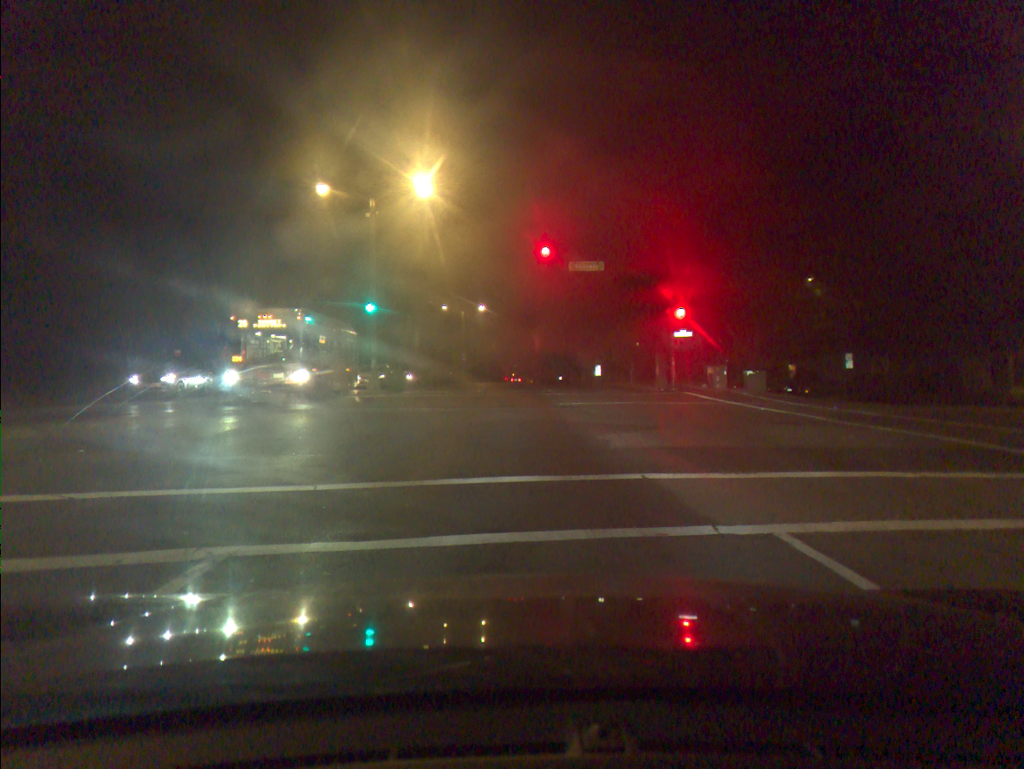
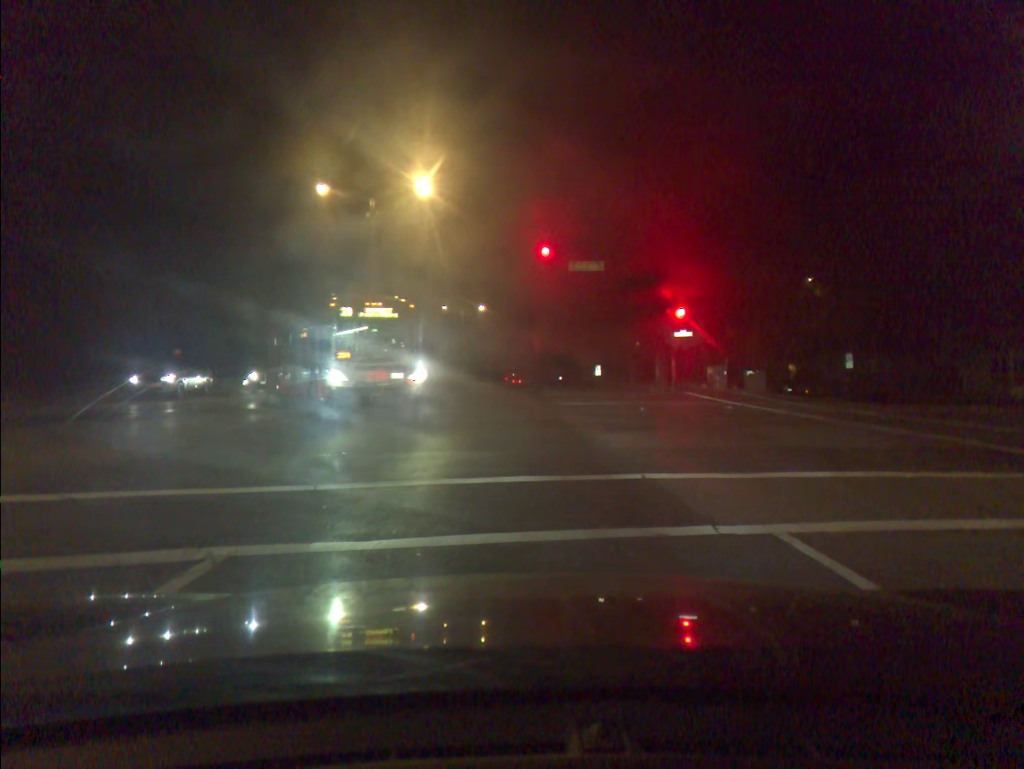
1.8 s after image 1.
(0.0, 0.0) m; 0°
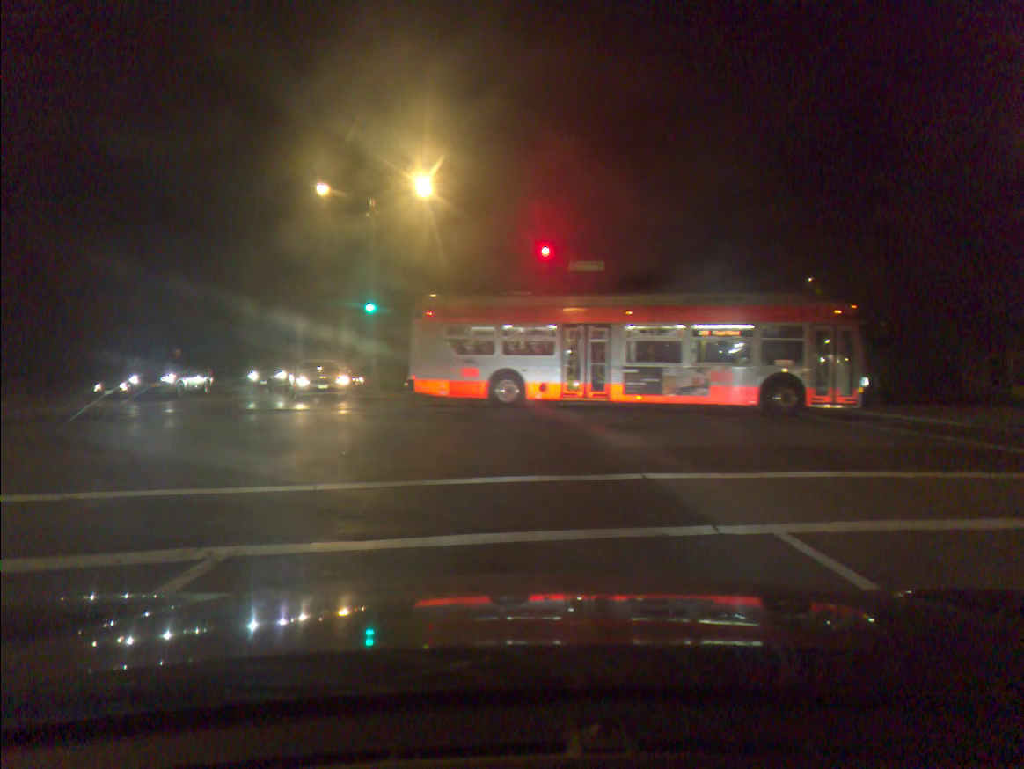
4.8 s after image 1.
(0.0, -0.1) m; 0°
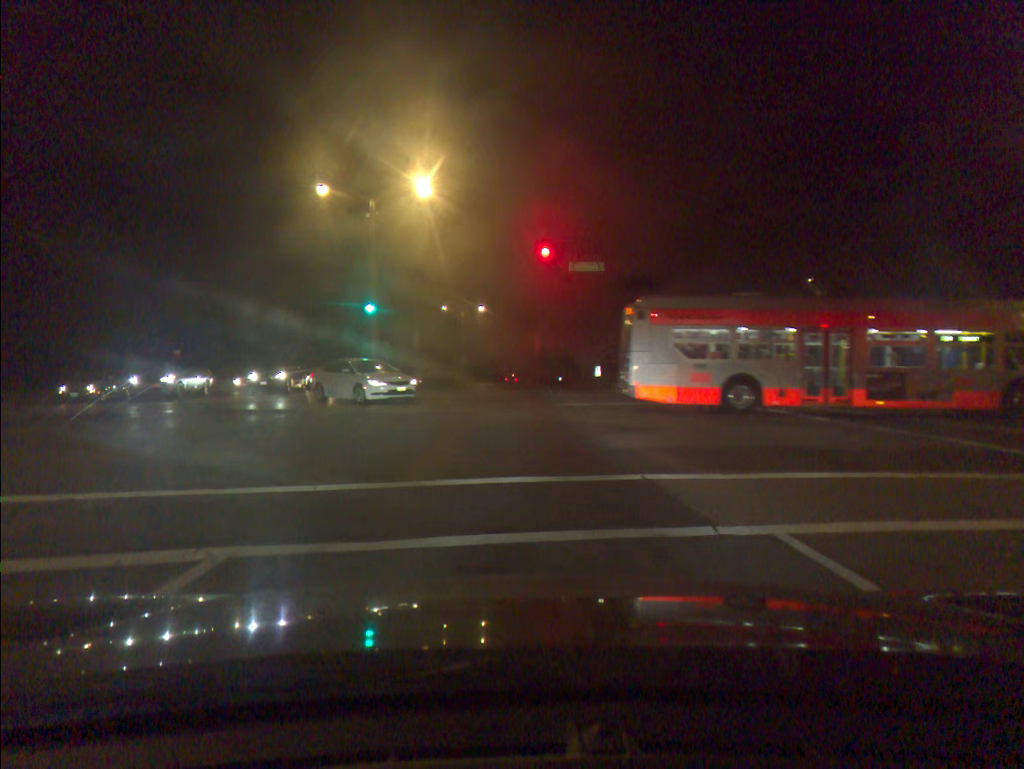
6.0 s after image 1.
(0.0, 0.0) m; 0°
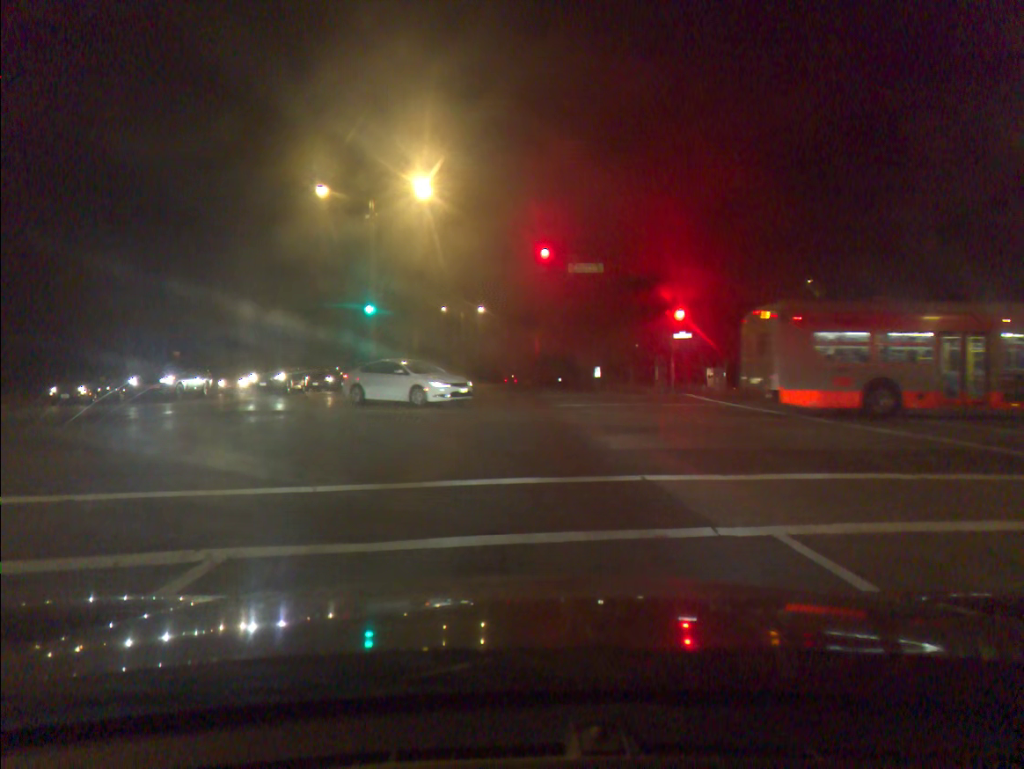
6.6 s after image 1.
(0.0, 0.0) m; 0°
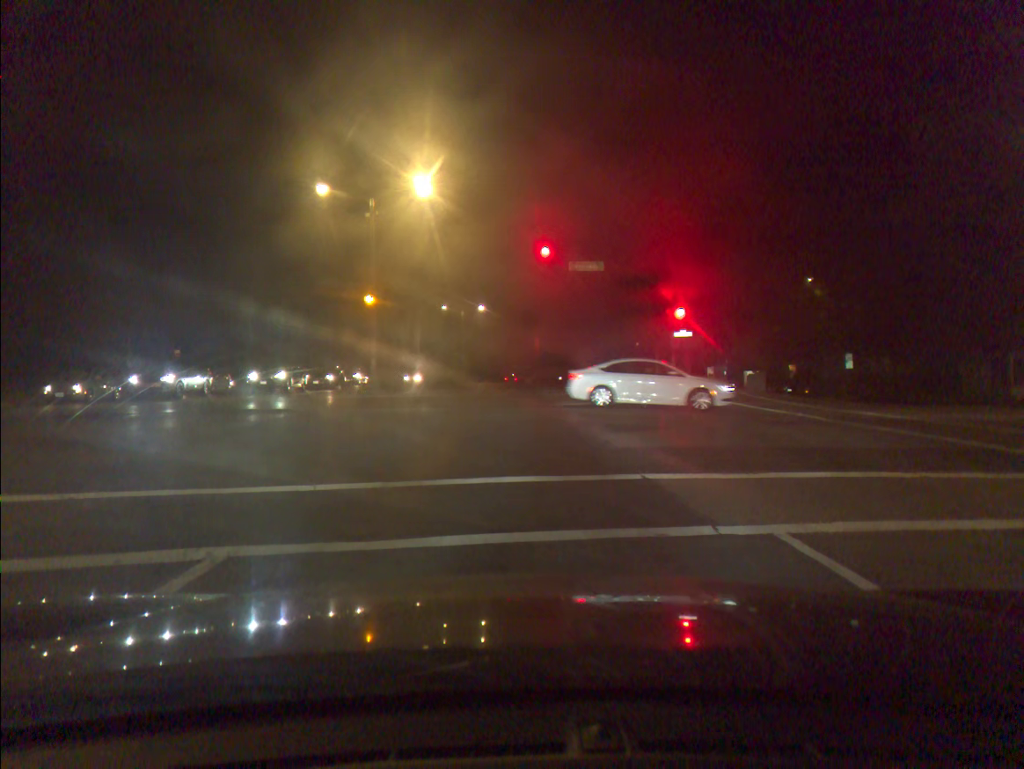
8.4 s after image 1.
(0.0, 0.0) m; 0°
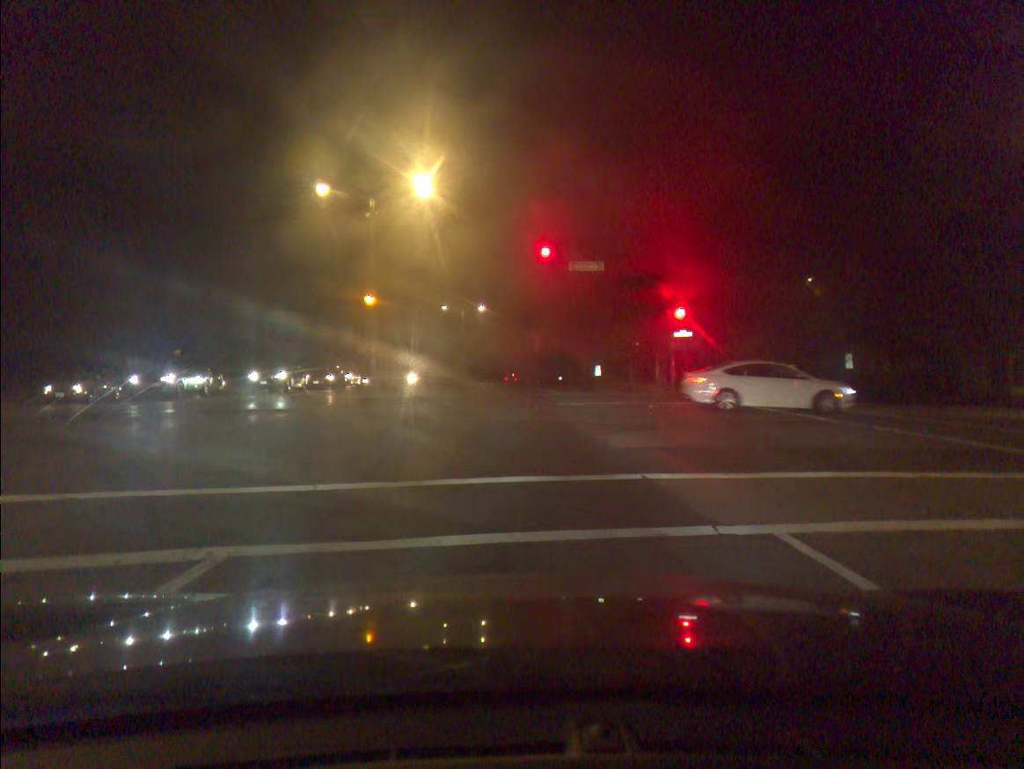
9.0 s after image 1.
(0.0, 0.0) m; 0°
